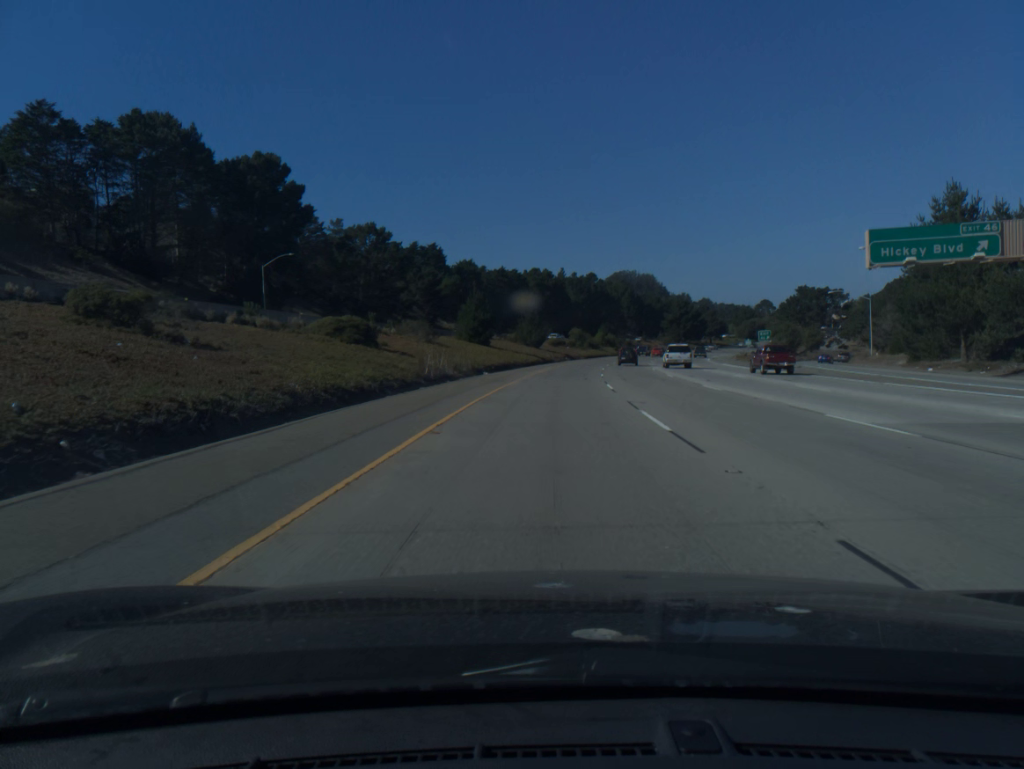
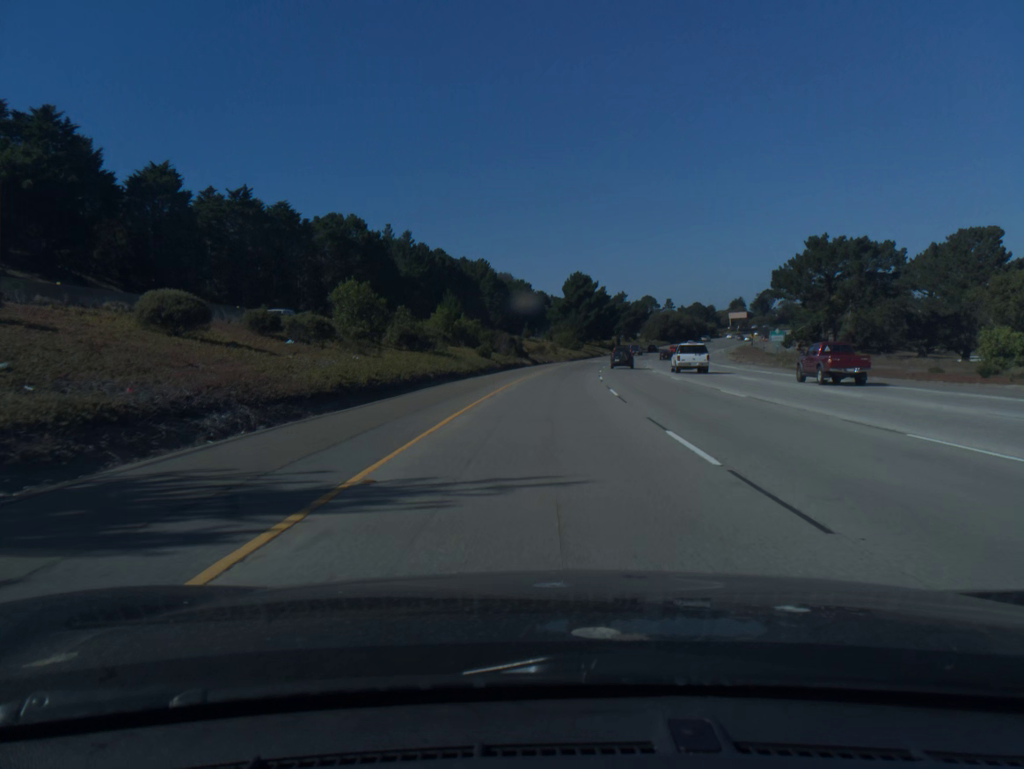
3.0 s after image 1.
(+8.8, +106.1) m; +10°
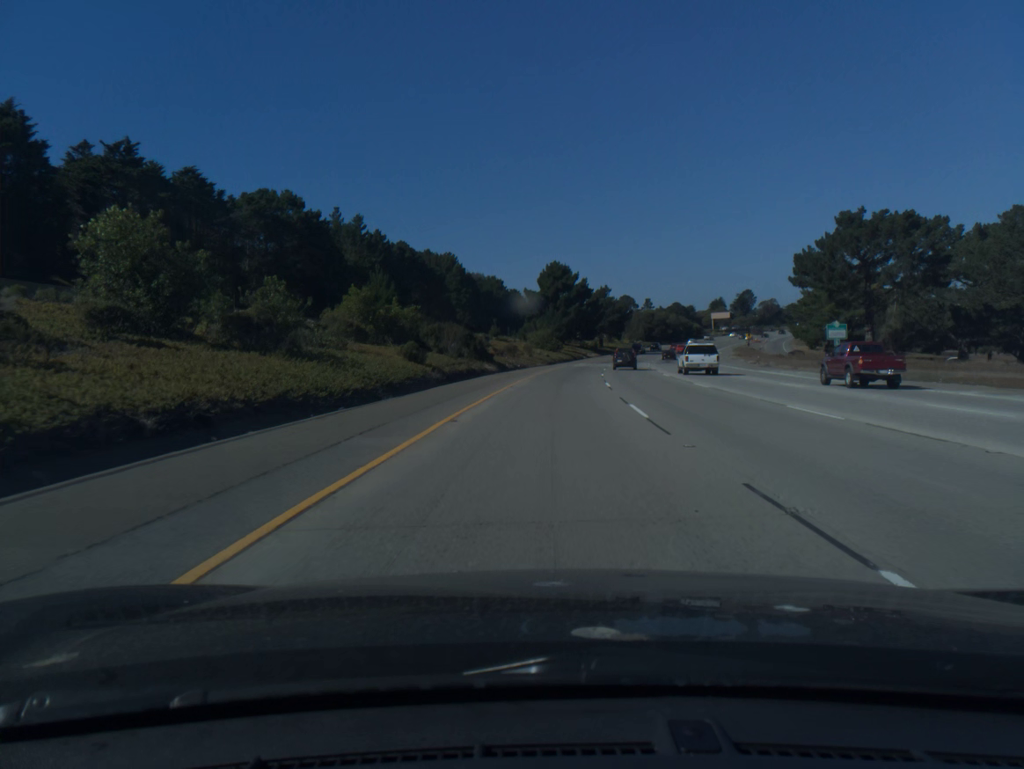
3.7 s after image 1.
(+0.4, +22.7) m; +2°
